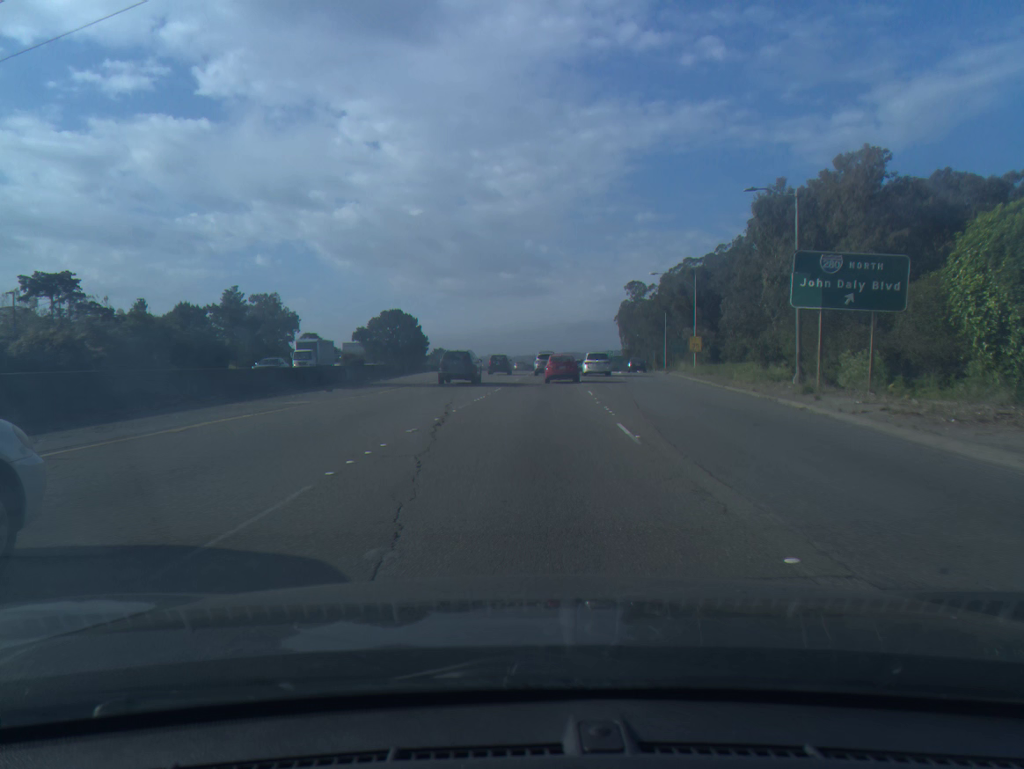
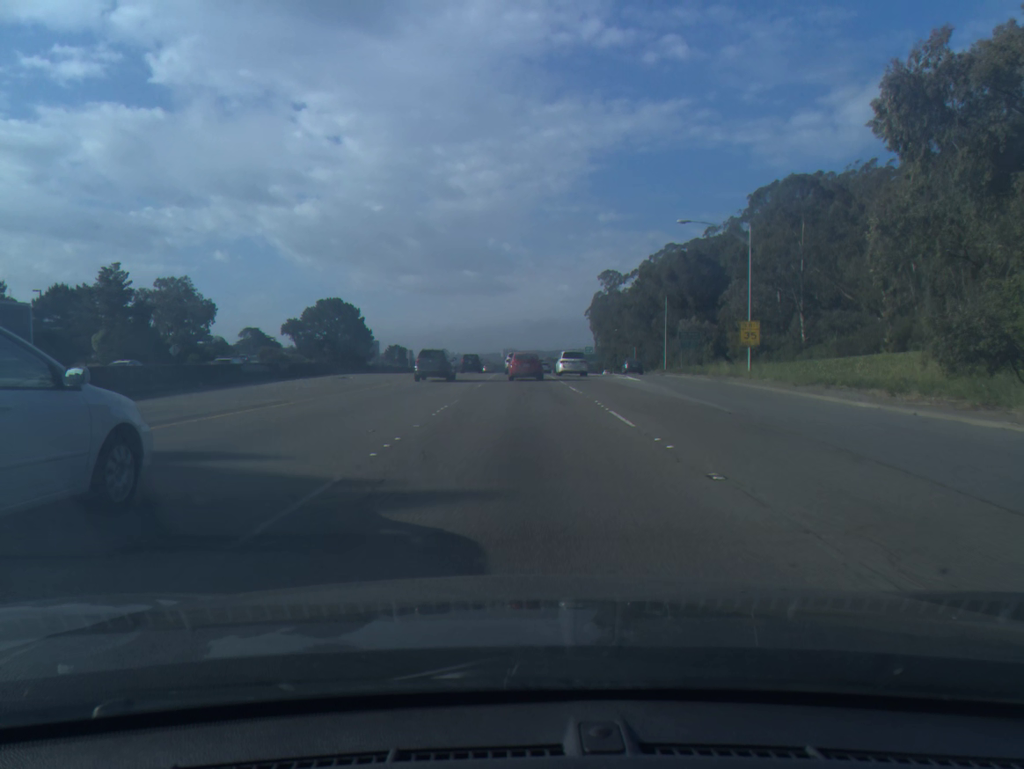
(+0.8, +29.8) m; +3°
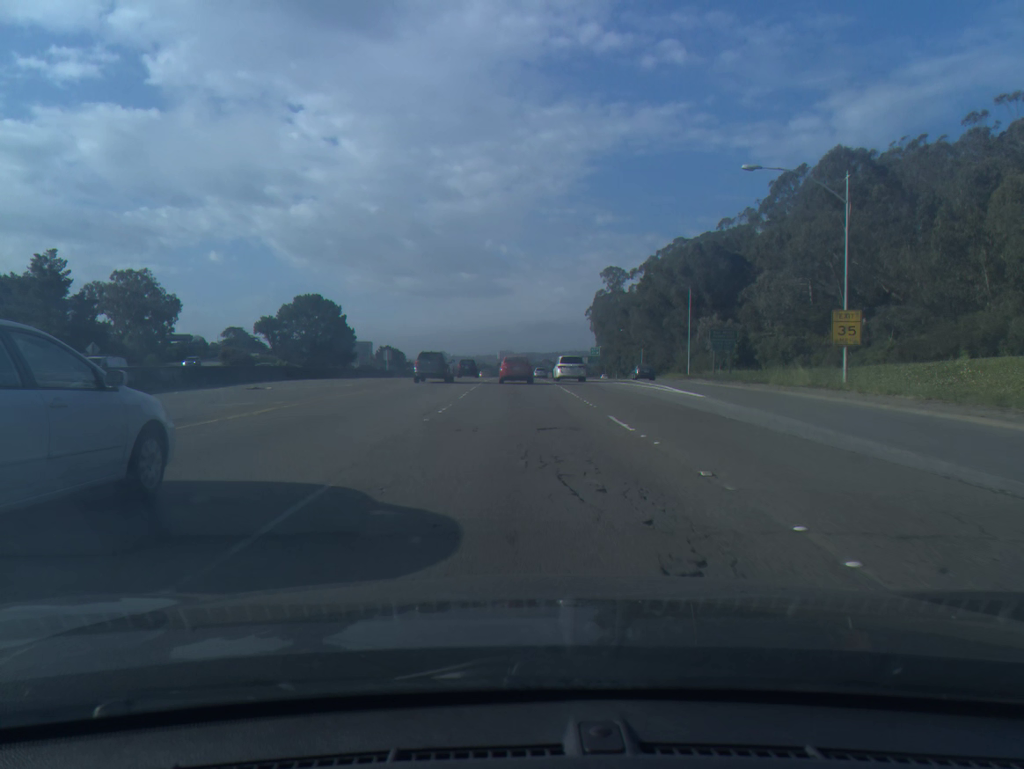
(0.0, +14.9) m; 0°
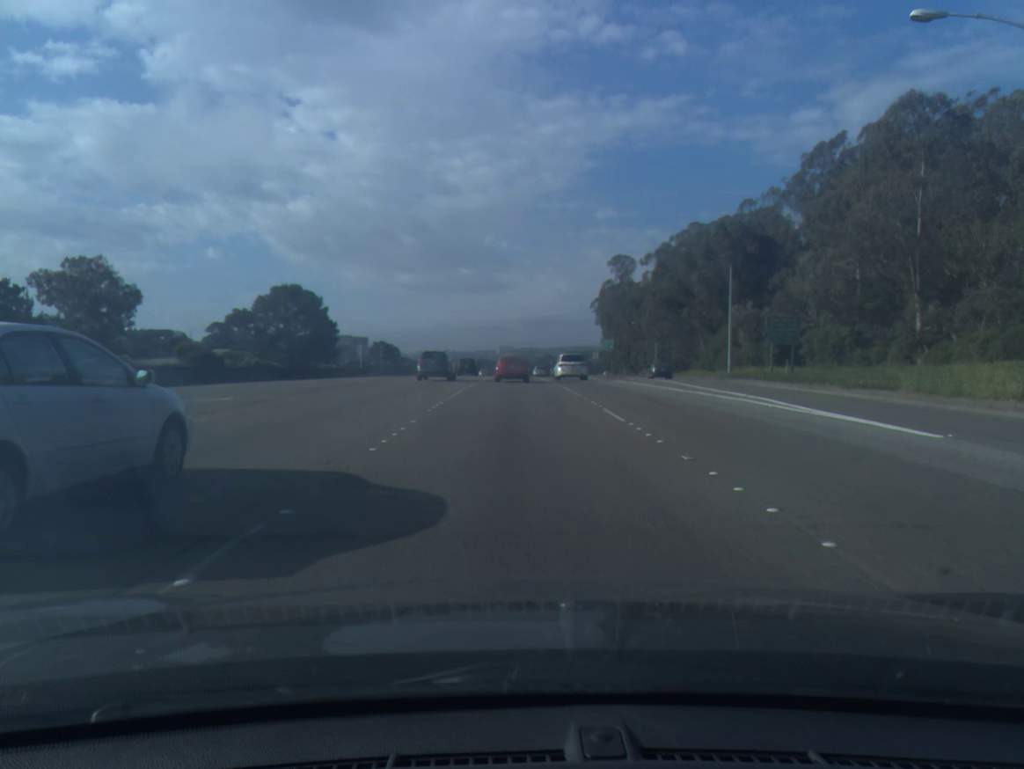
(0.0, +14.8) m; 0°
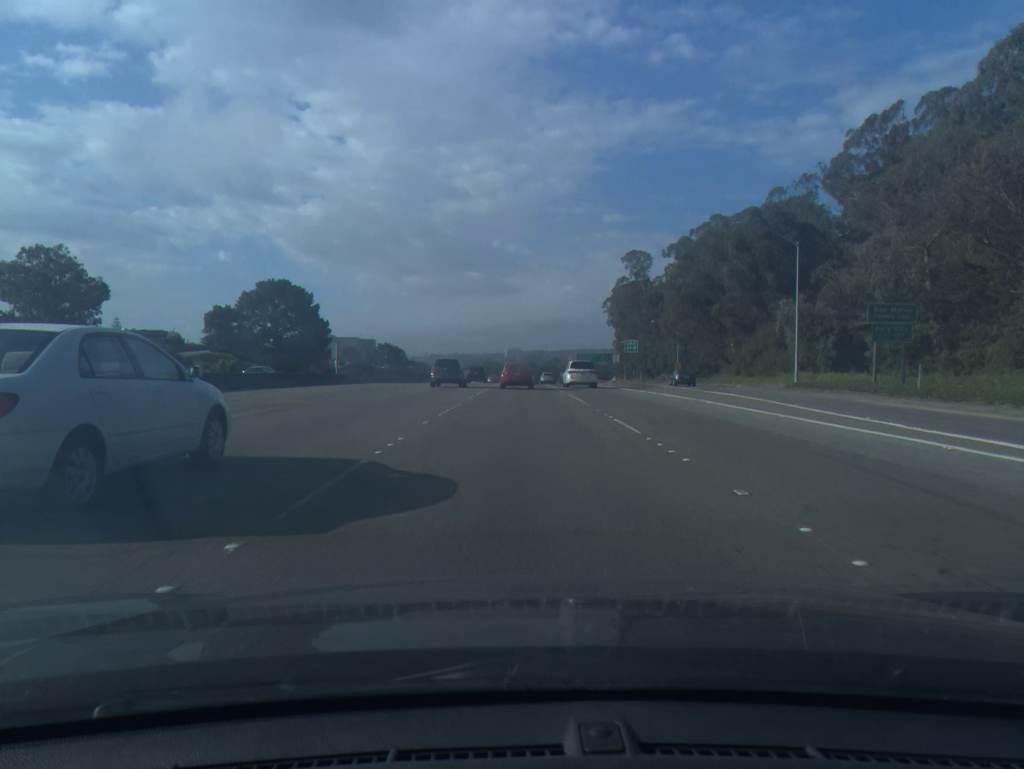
(0.0, +14.7) m; 0°
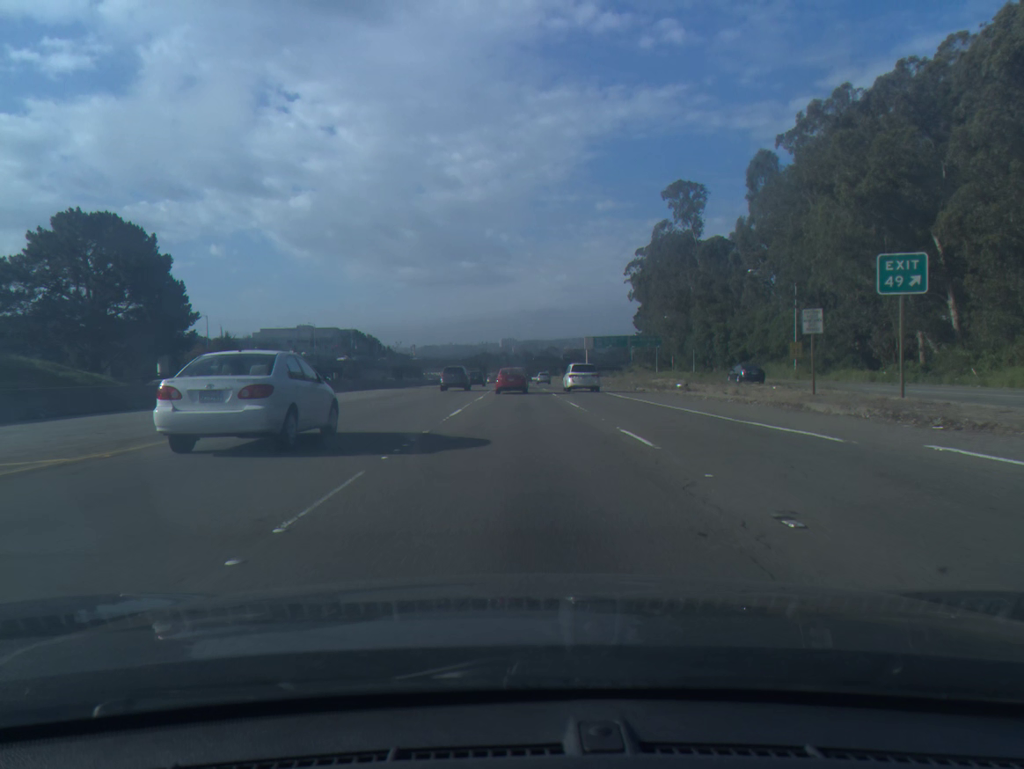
(-0.2, +58.7) m; 0°
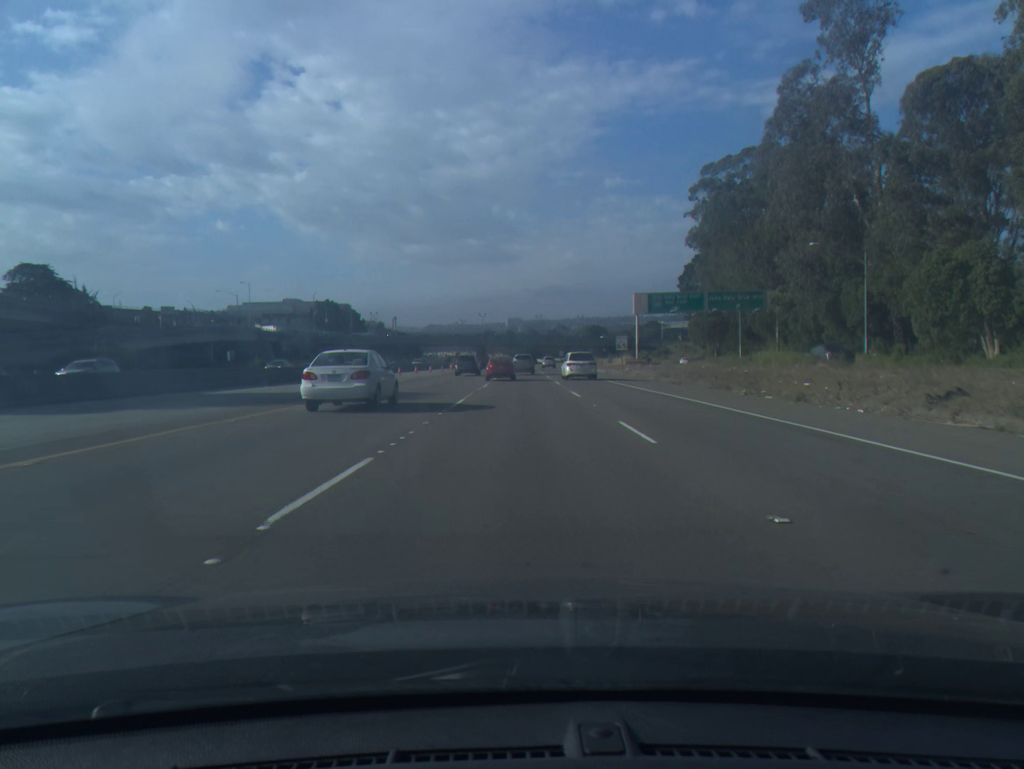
(0.0, +58.9) m; 0°
